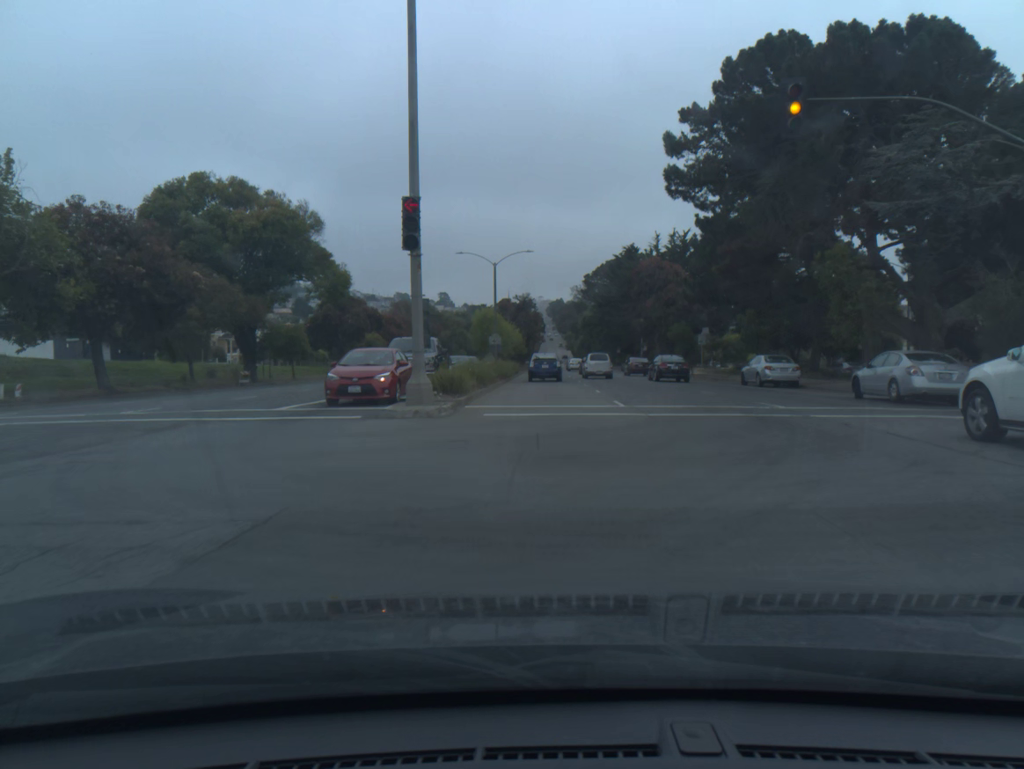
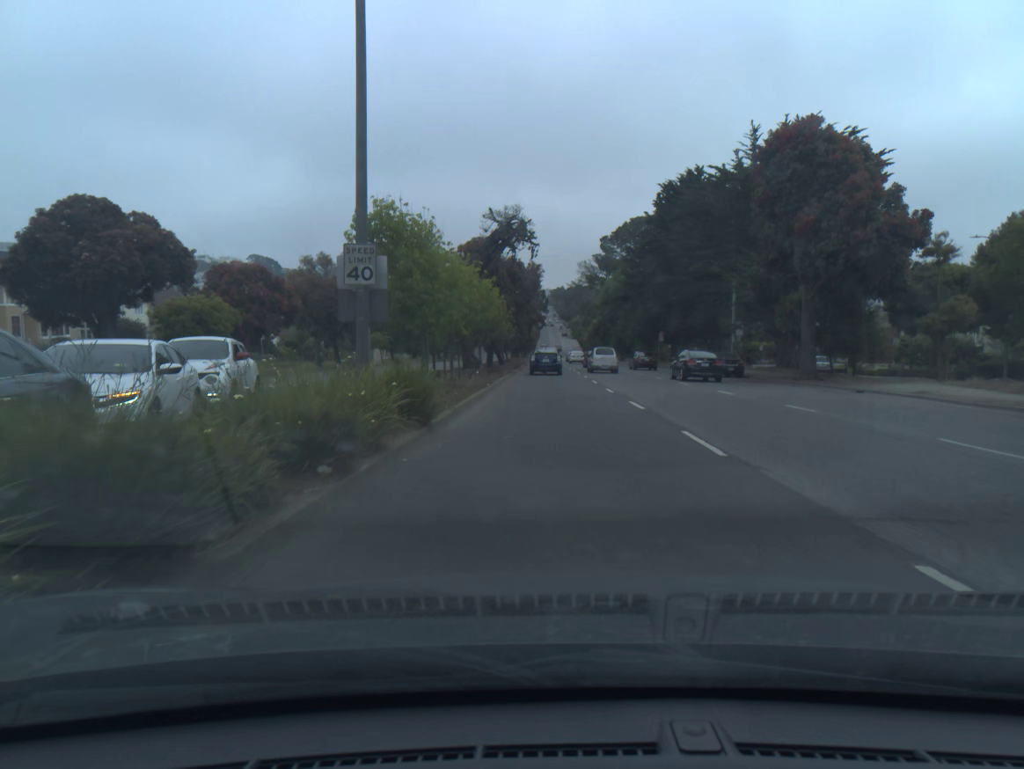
(-0.2, +45.6) m; 0°
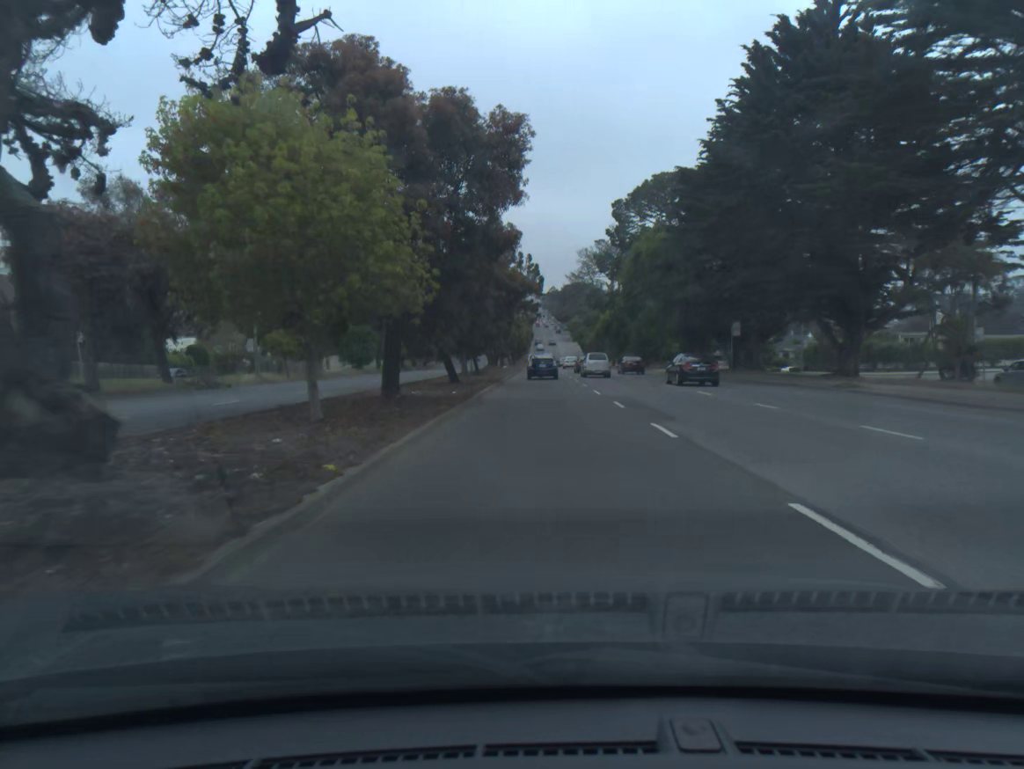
(+0.2, +34.7) m; 0°
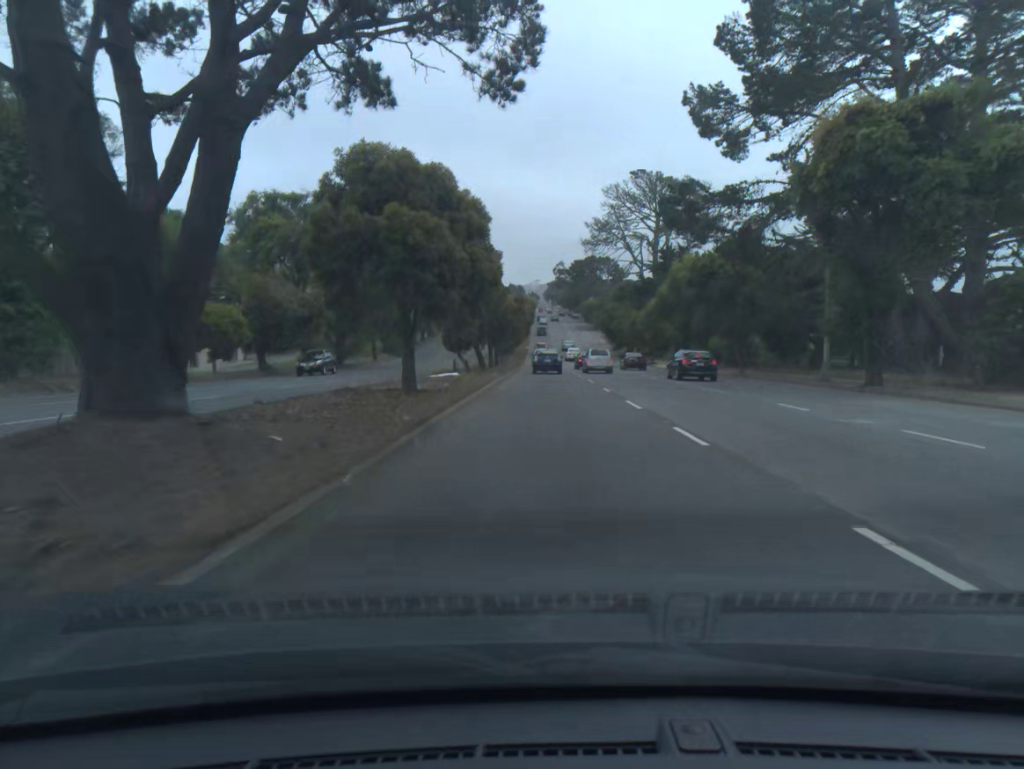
(-0.1, +59.6) m; 0°
